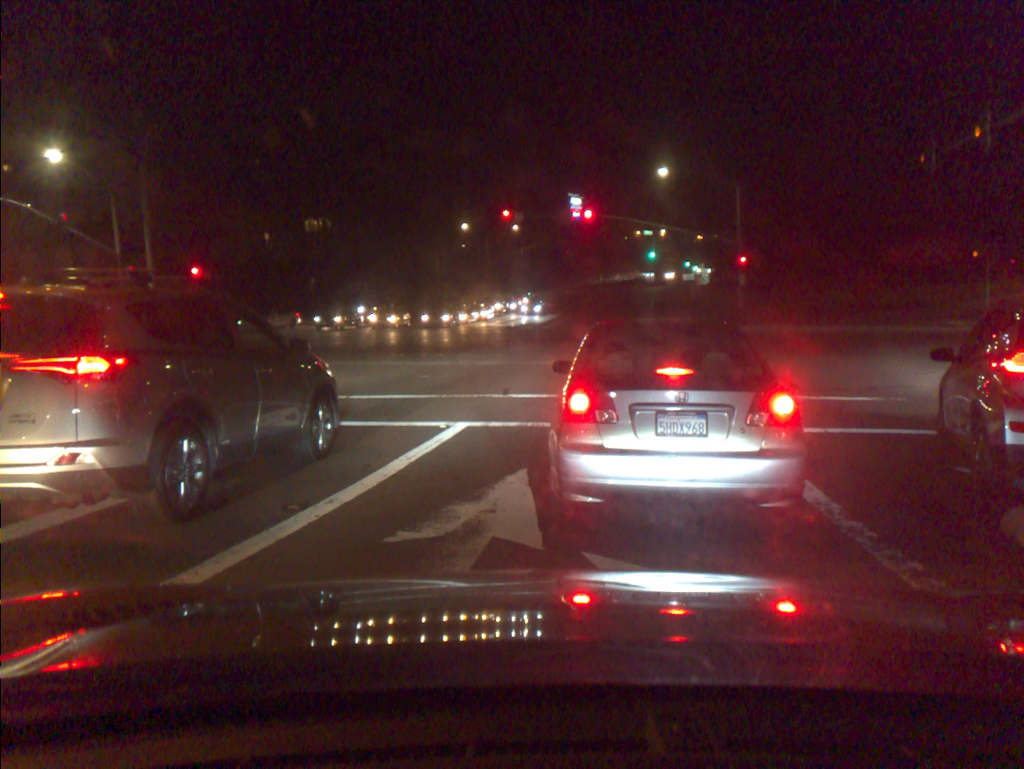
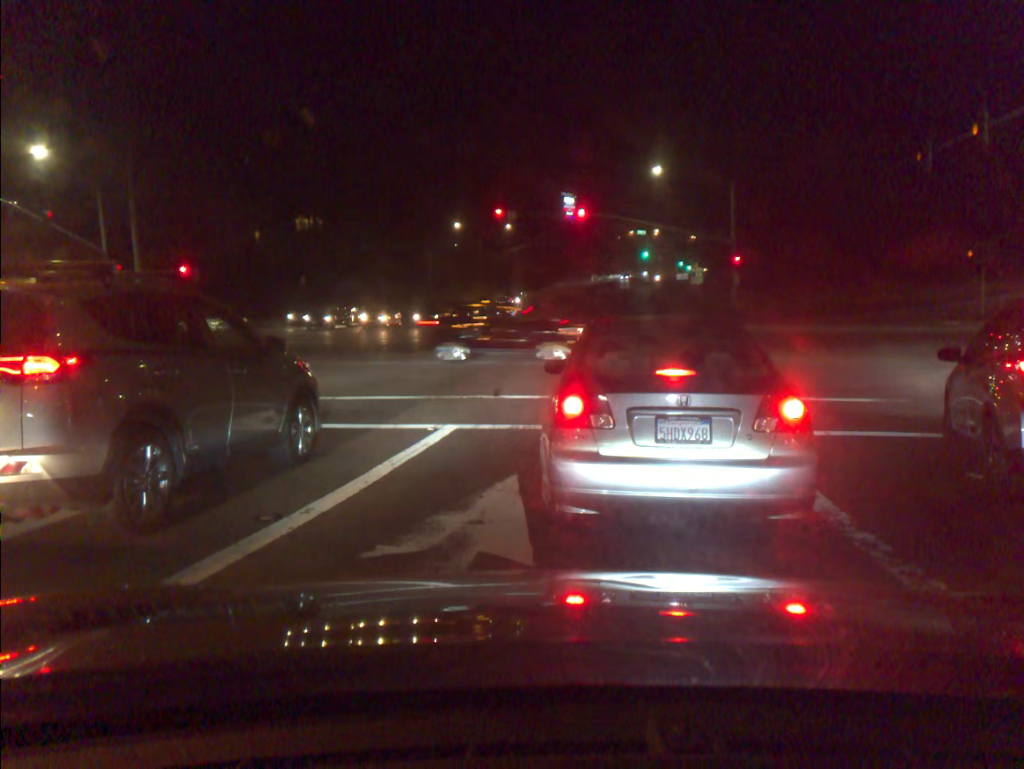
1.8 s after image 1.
(0.0, +0.4) m; 0°
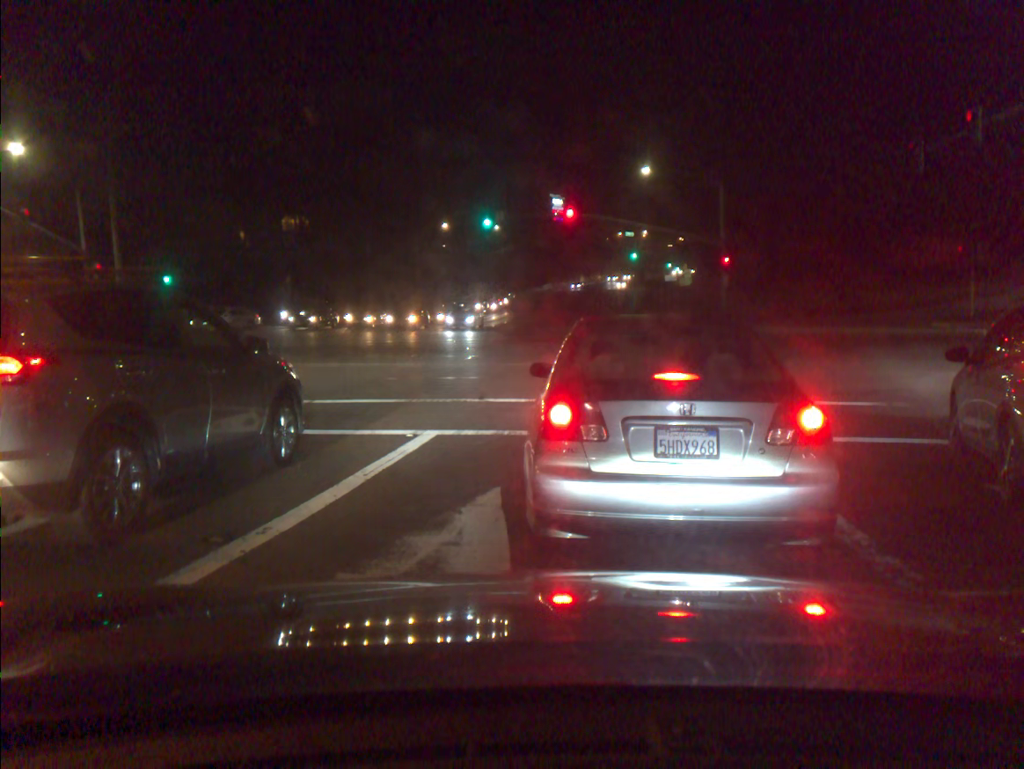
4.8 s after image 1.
(0.0, +0.5) m; +1°
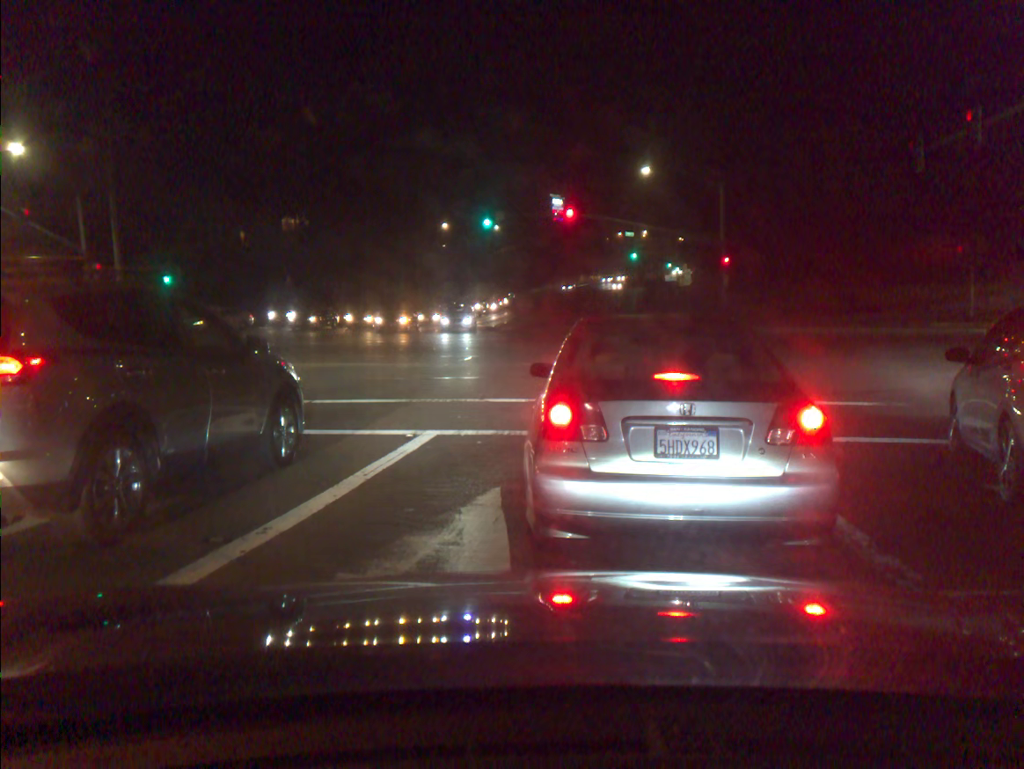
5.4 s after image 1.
(0.0, 0.0) m; 0°
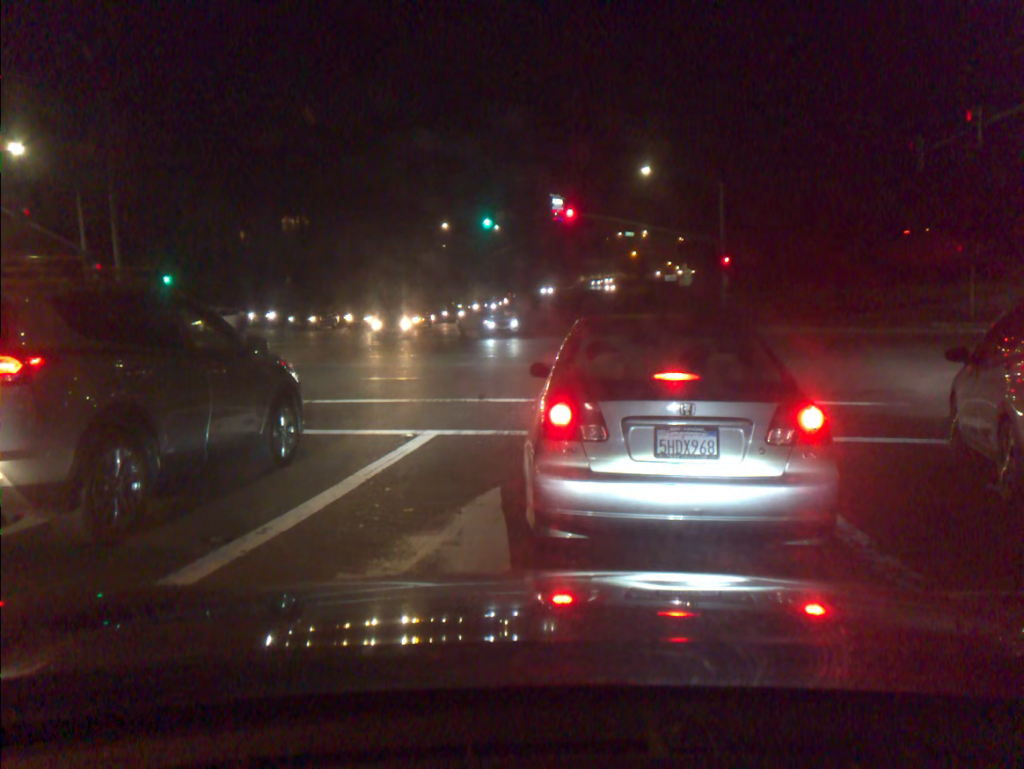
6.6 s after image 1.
(0.0, 0.0) m; 0°
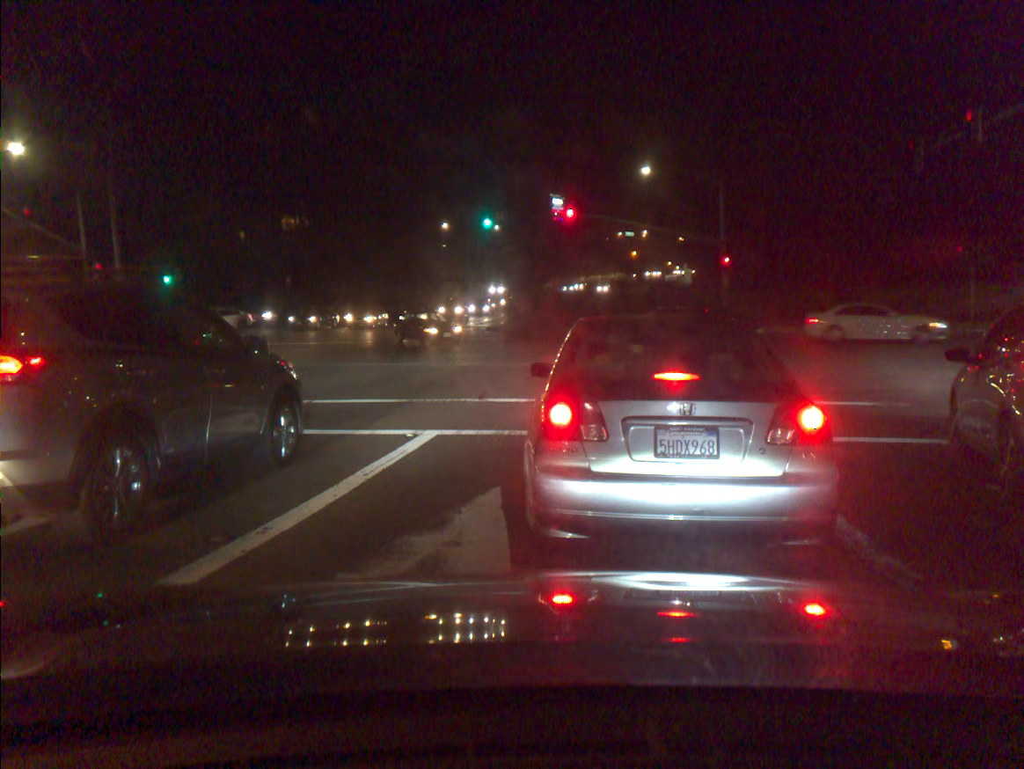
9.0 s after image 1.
(0.0, 0.0) m; 0°
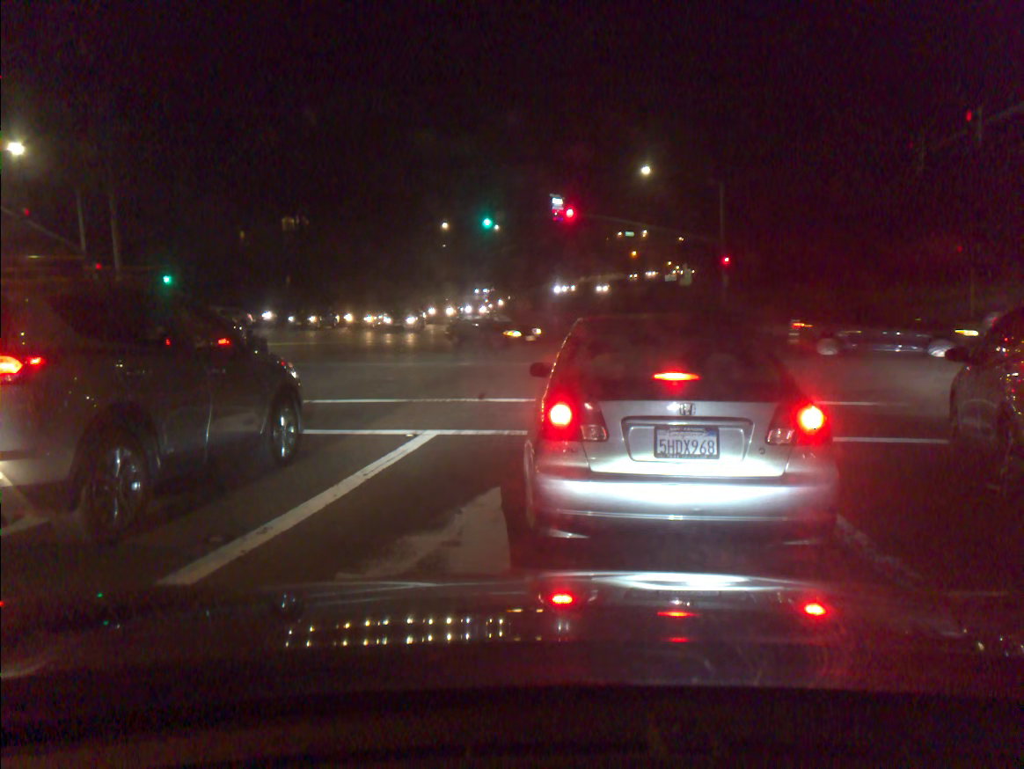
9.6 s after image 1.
(0.0, 0.0) m; 0°
